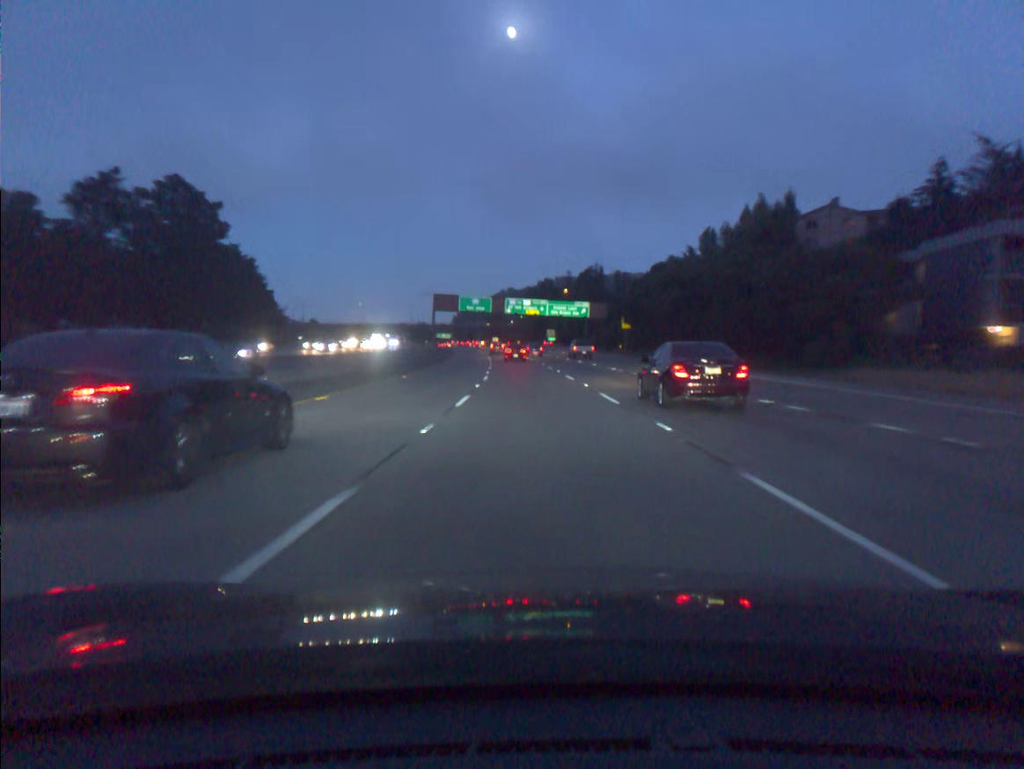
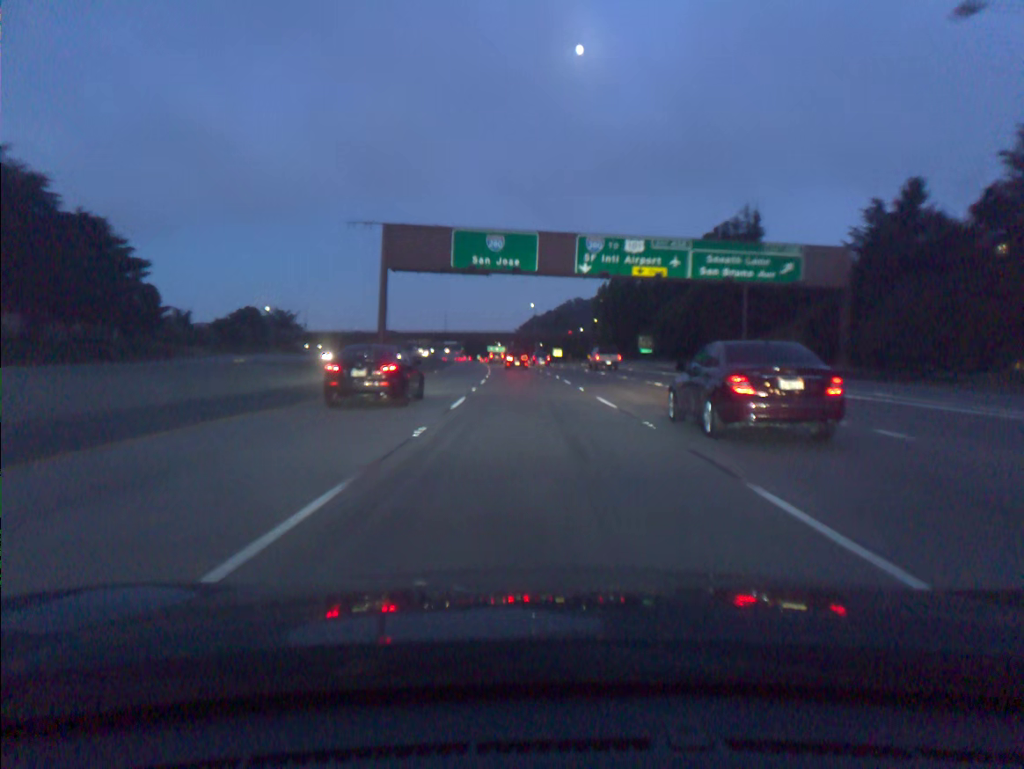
(-3.5, +85.4) m; -5°
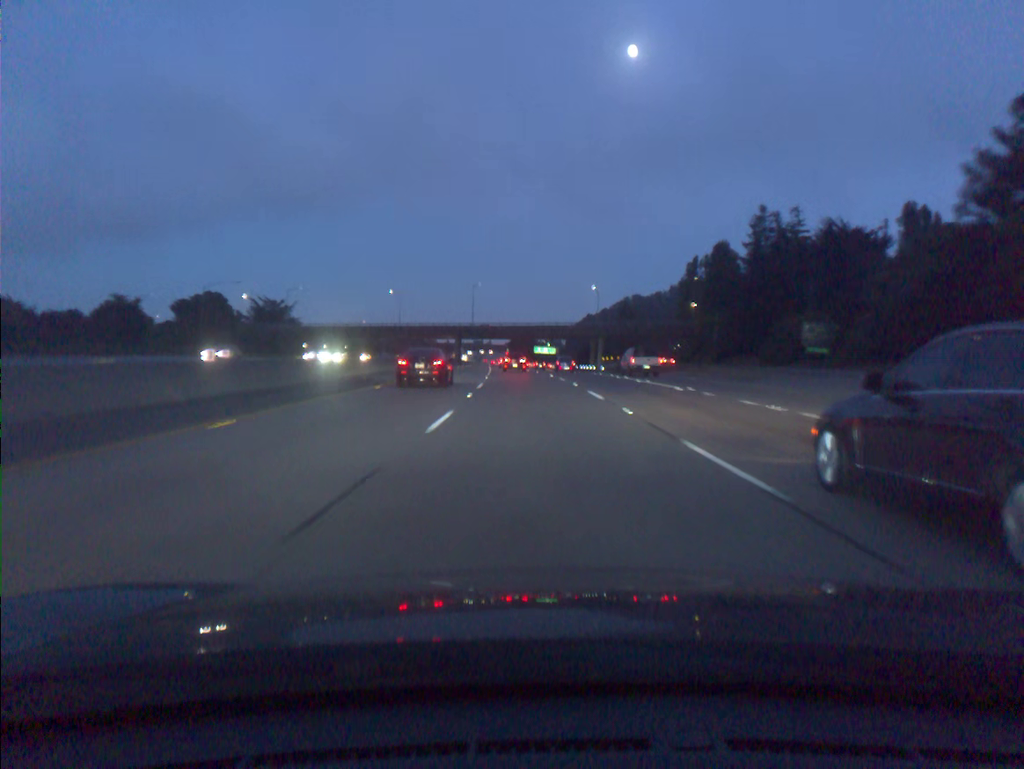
(-2.4, +67.7) m; -4°
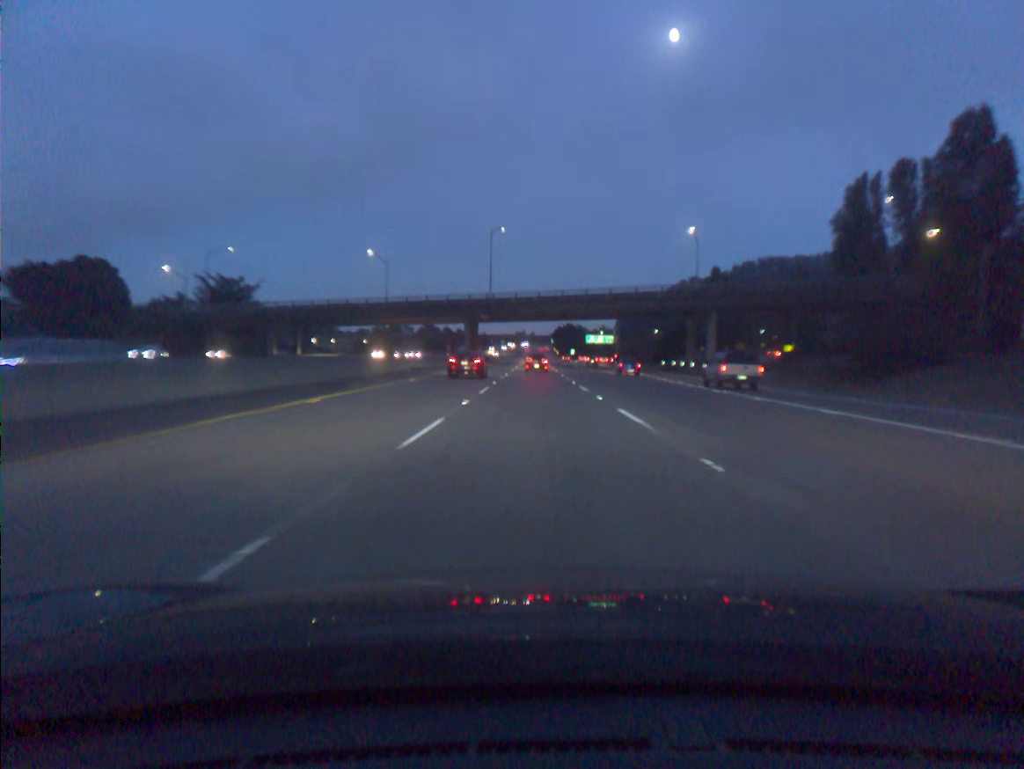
(-2.0, +67.4) m; -3°
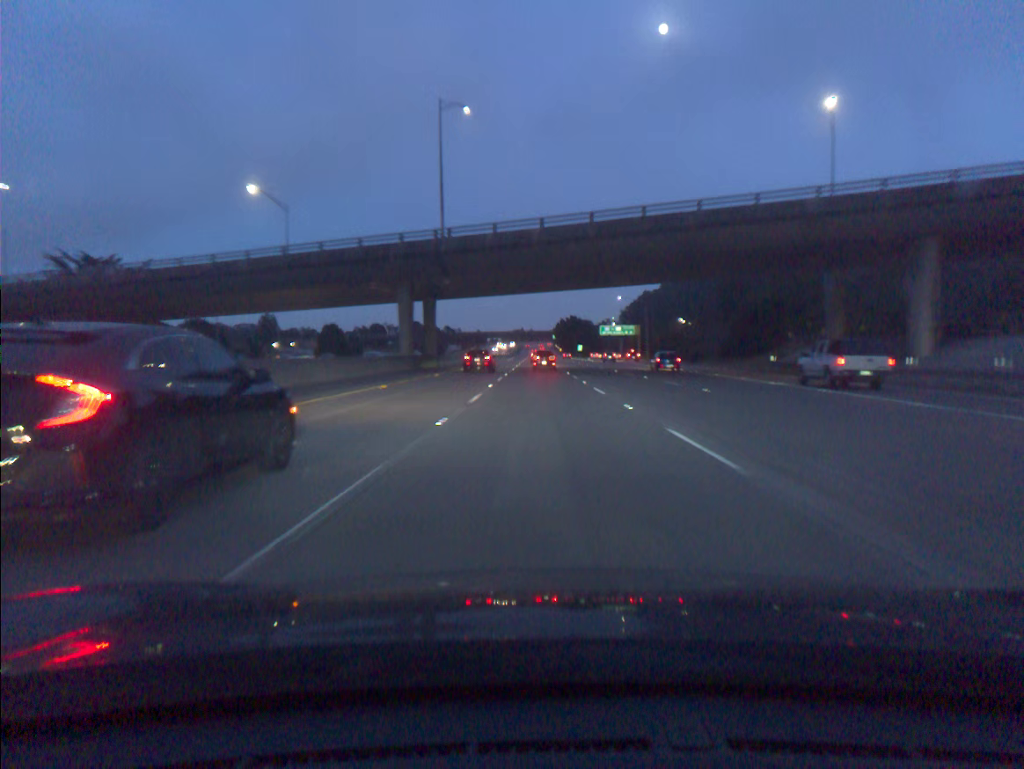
(-0.3, +50.6) m; 0°
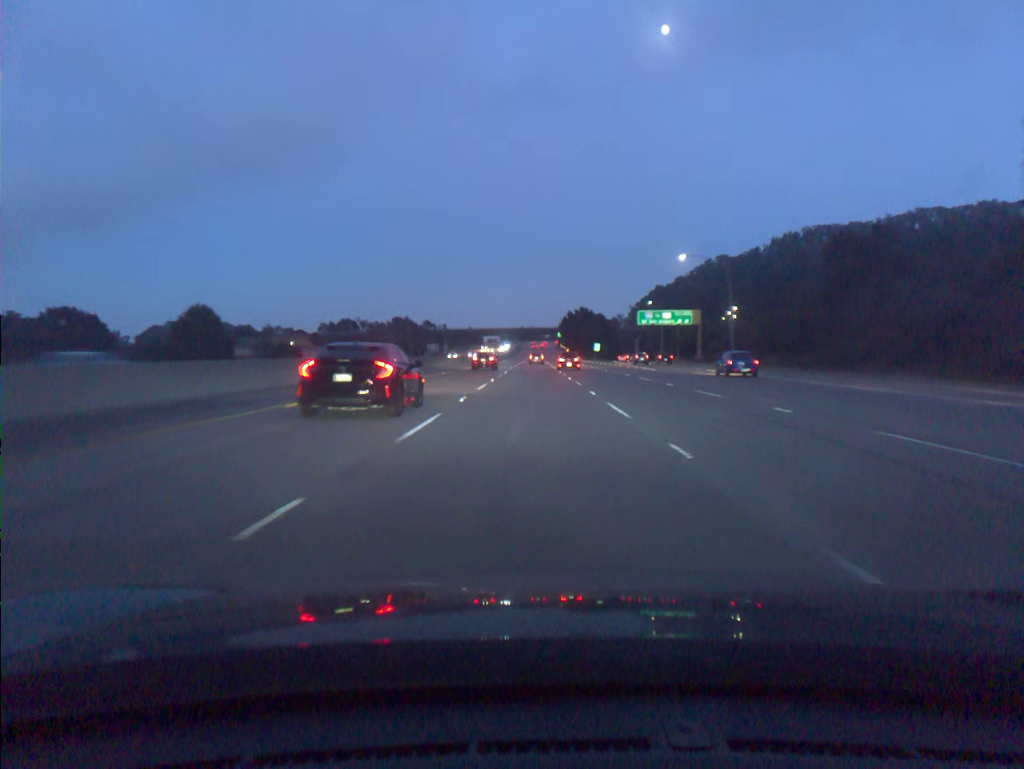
(+0.1, +67.5) m; 0°
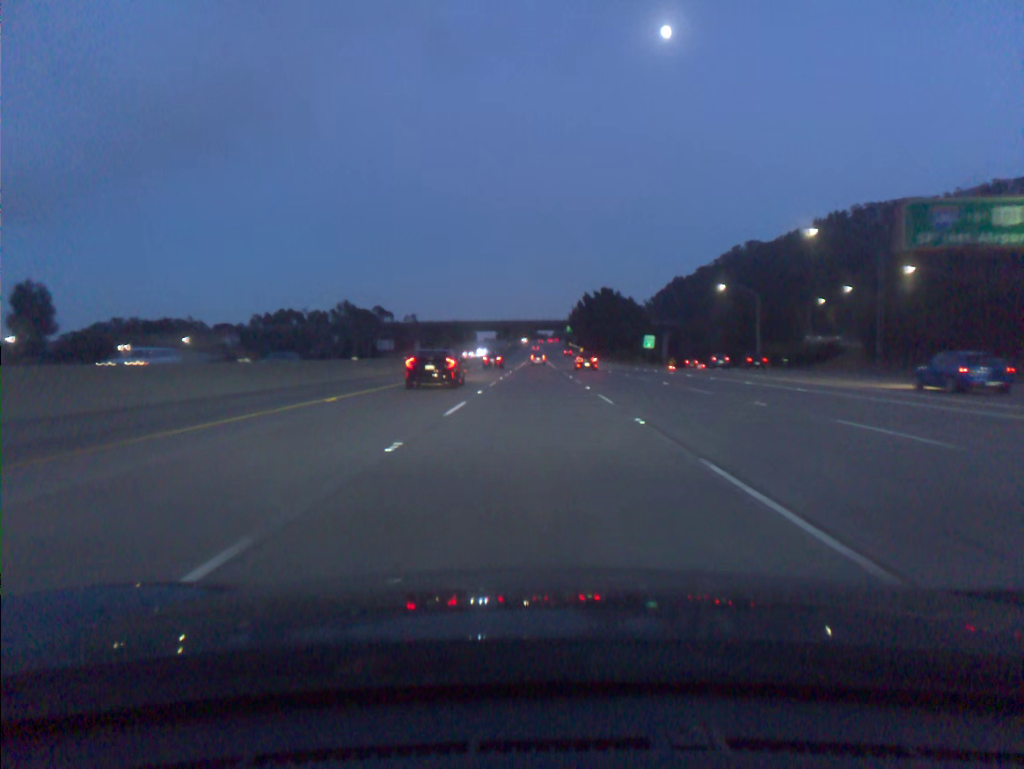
(-0.1, +84.4) m; 0°
